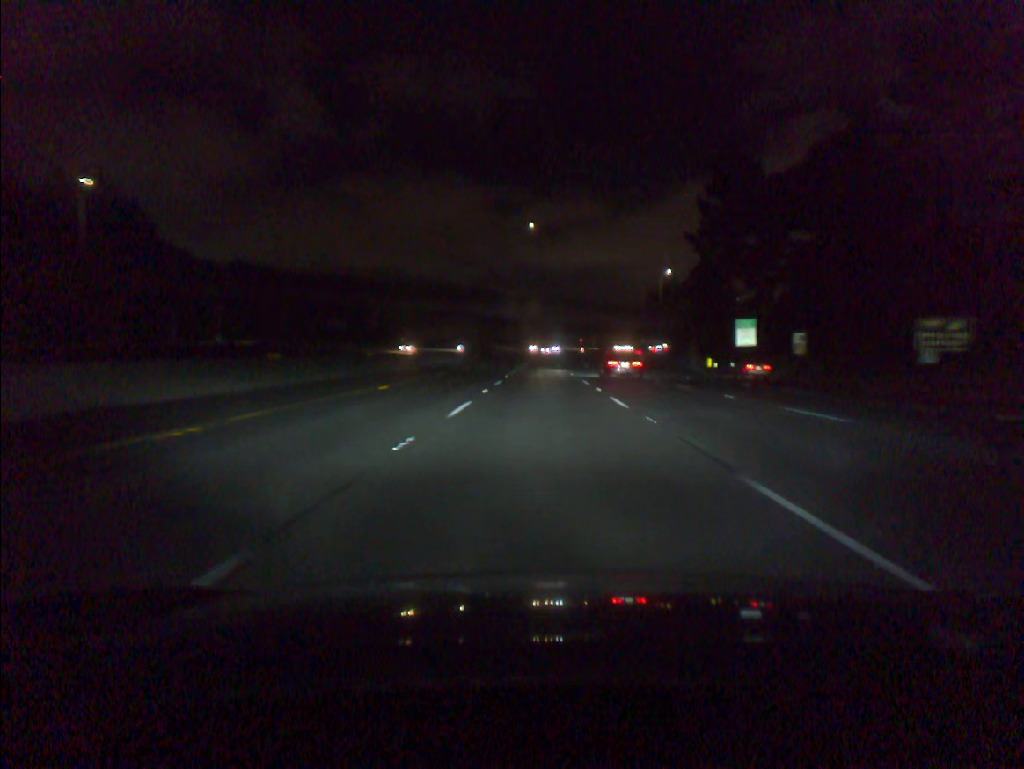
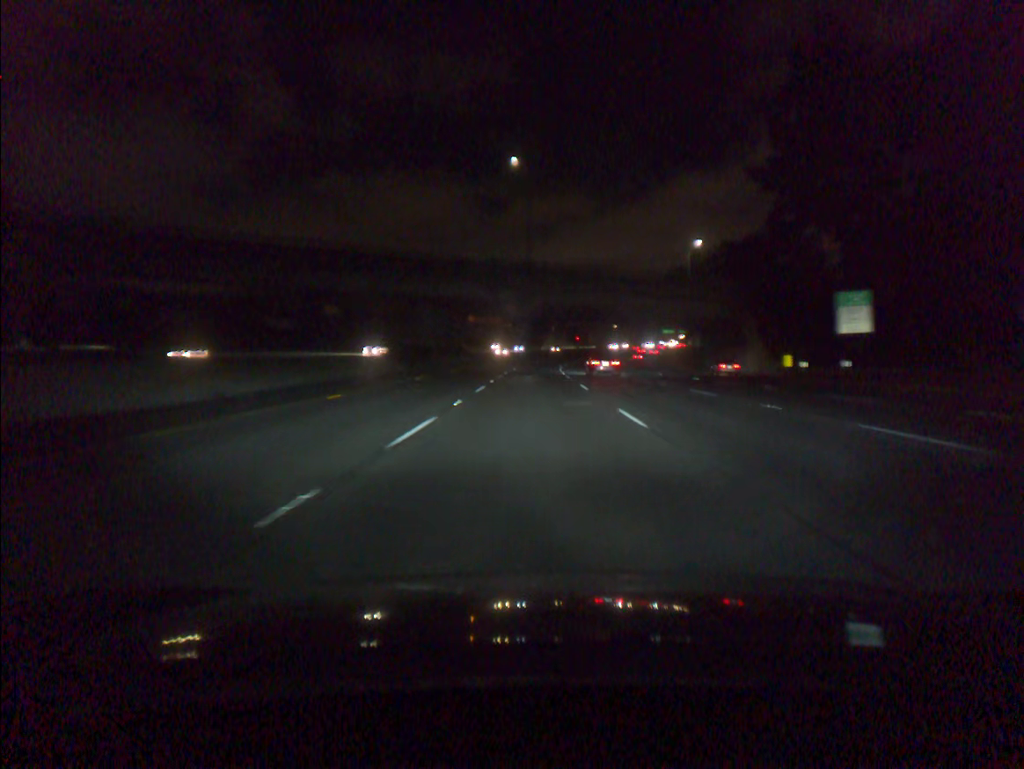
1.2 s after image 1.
(+0.2, +34.1) m; +1°
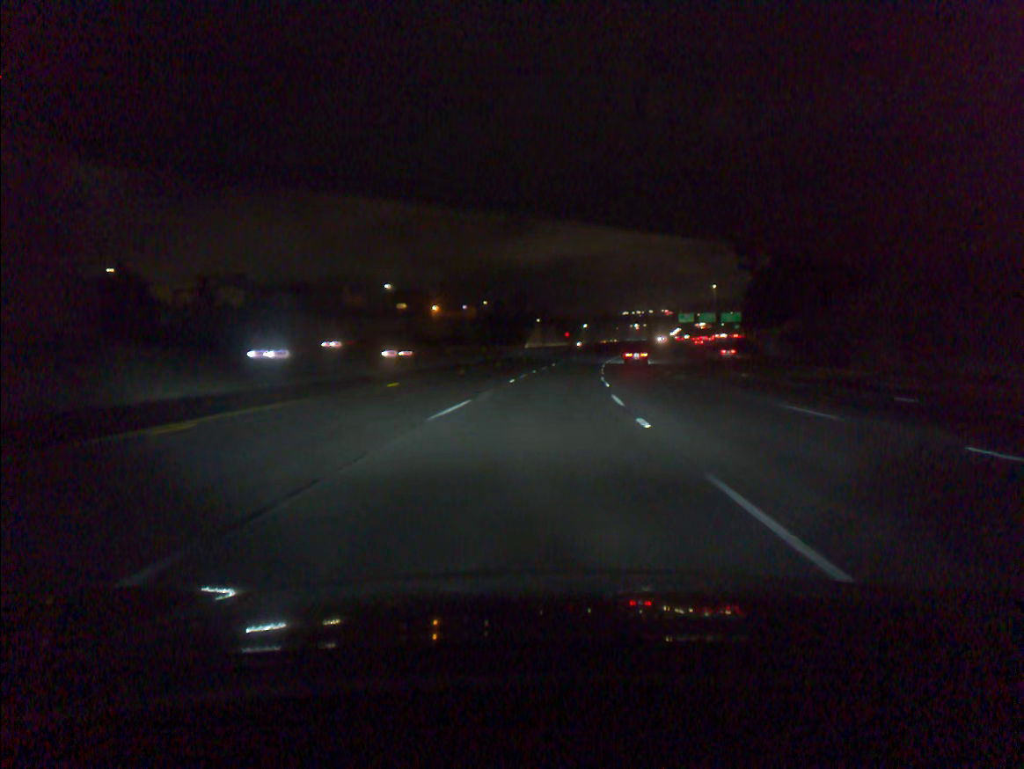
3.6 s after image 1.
(+0.2, +68.1) m; +1°
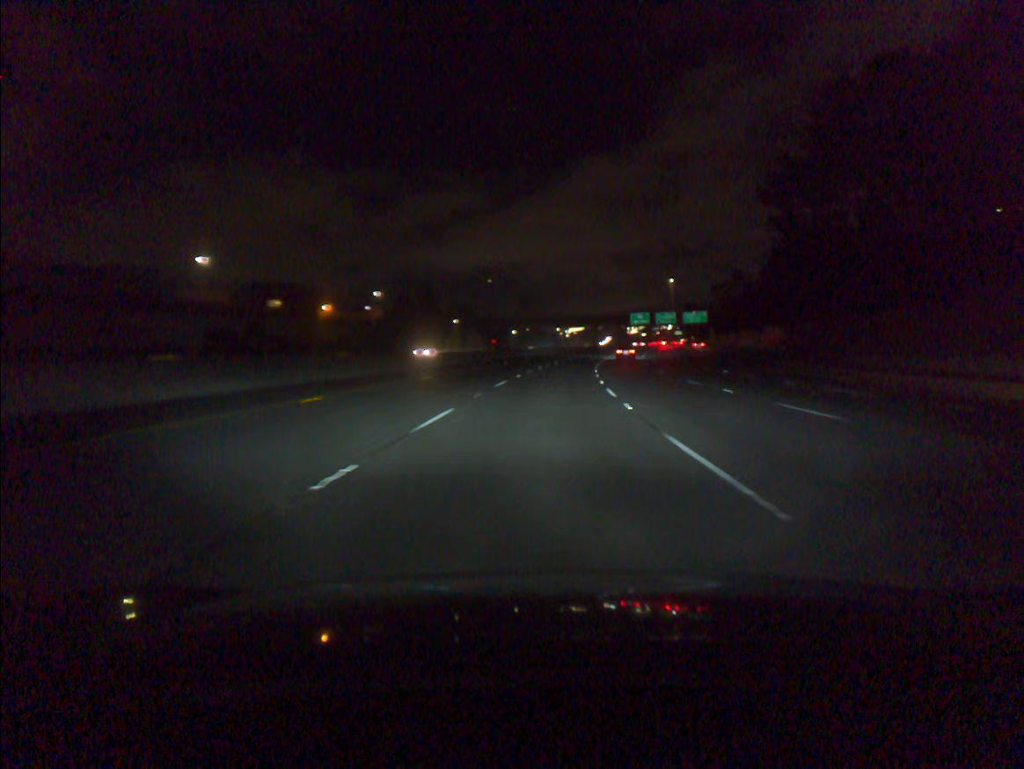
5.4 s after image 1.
(+2.1, +51.0) m; +5°
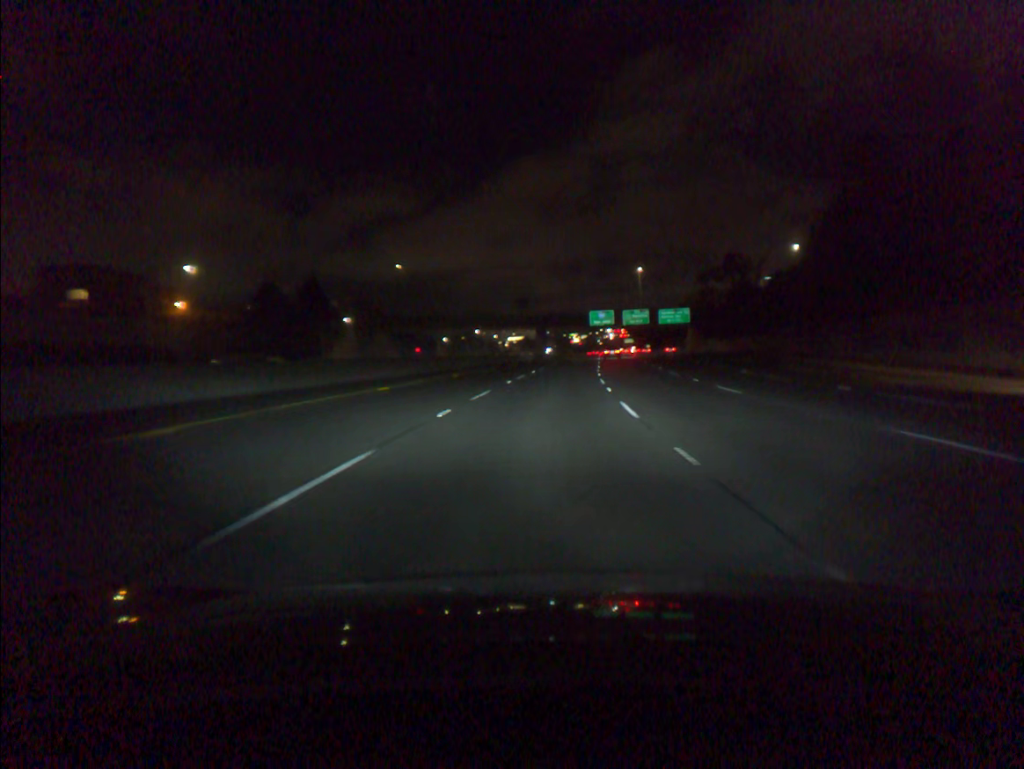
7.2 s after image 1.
(+2.0, +50.7) m; +4°
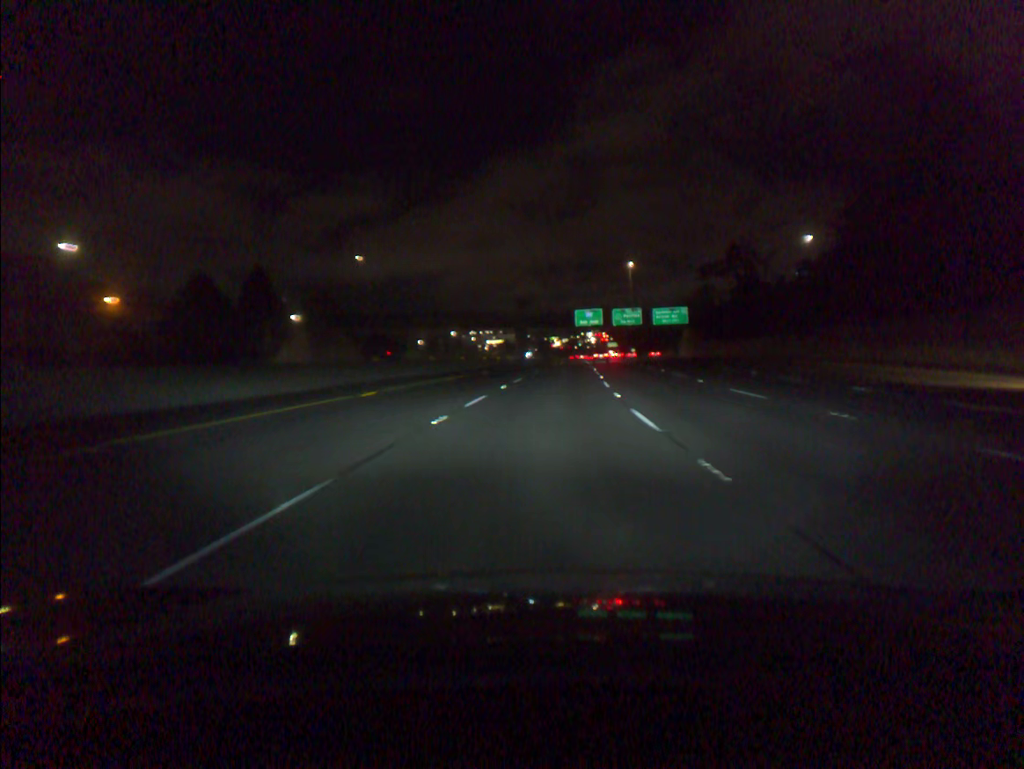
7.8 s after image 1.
(+0.2, +16.8) m; +1°
